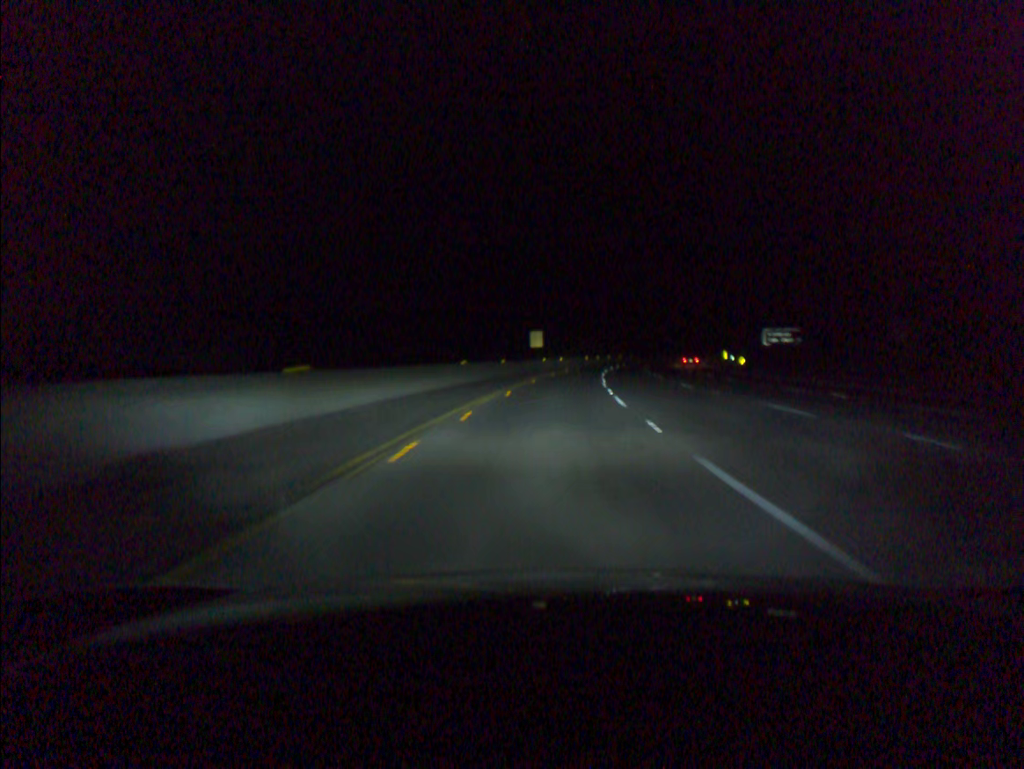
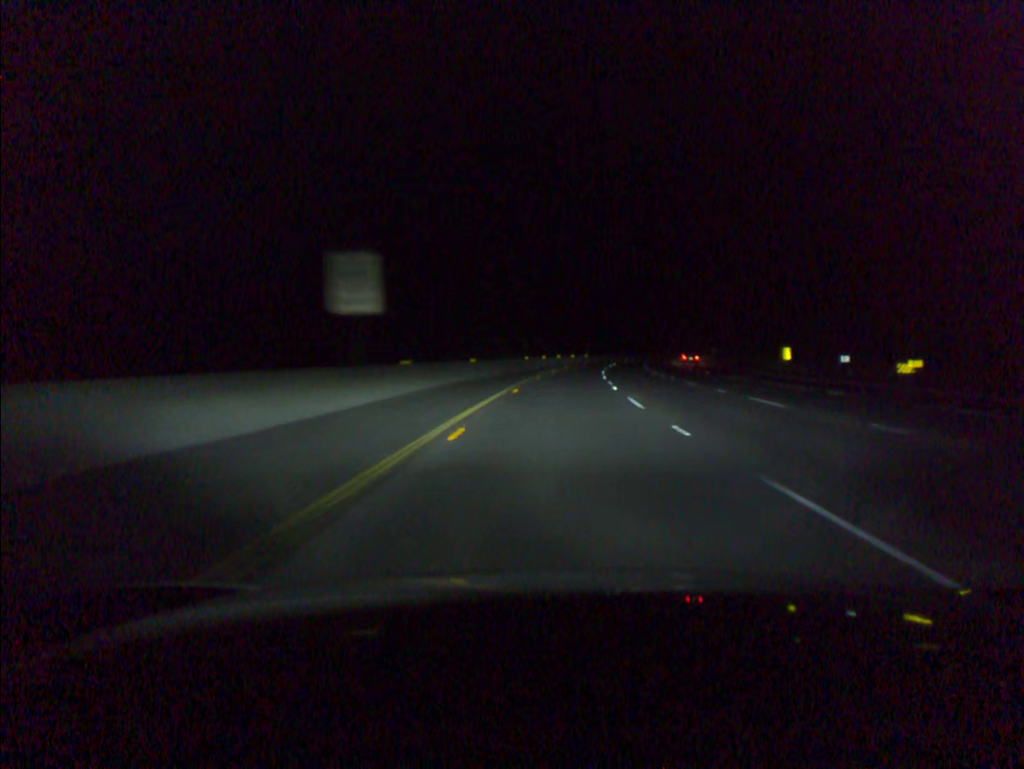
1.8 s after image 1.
(+2.3, +57.9) m; +5°
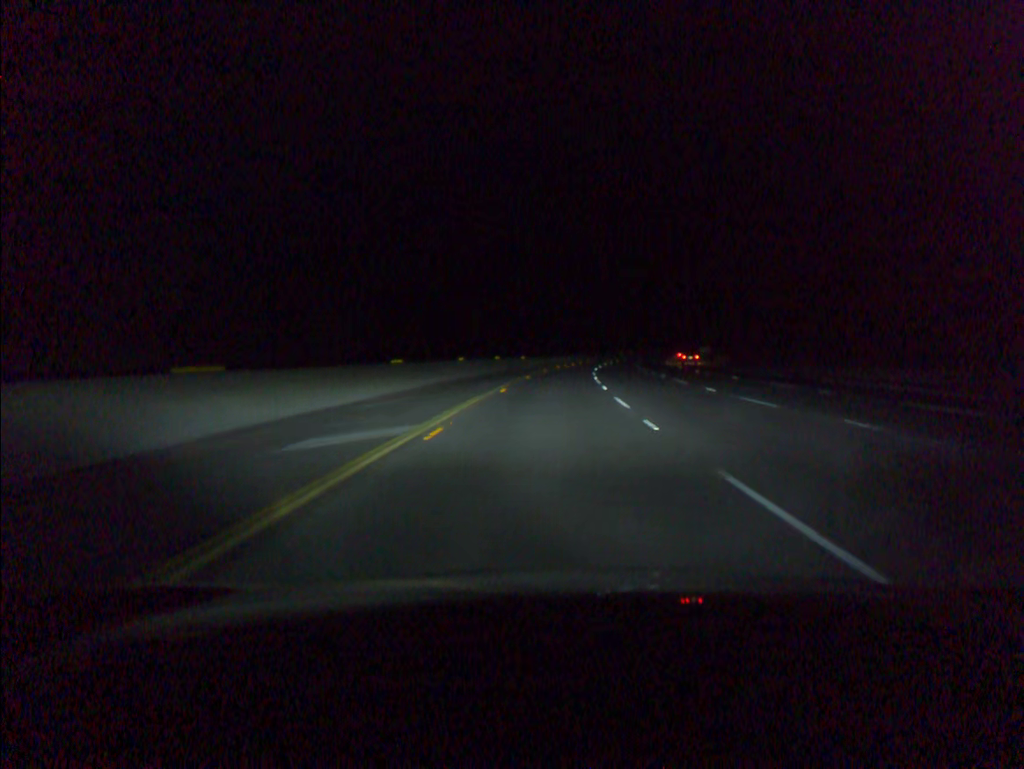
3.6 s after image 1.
(+2.8, +58.1) m; +5°
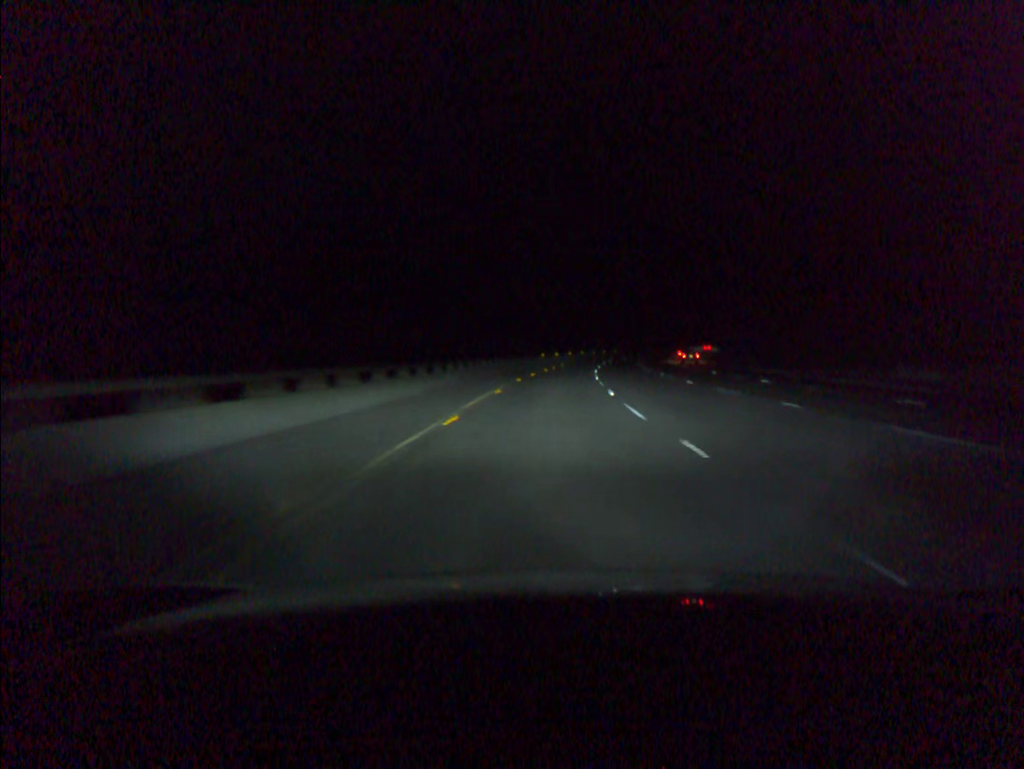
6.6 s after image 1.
(+6.1, +97.1) m; +8°
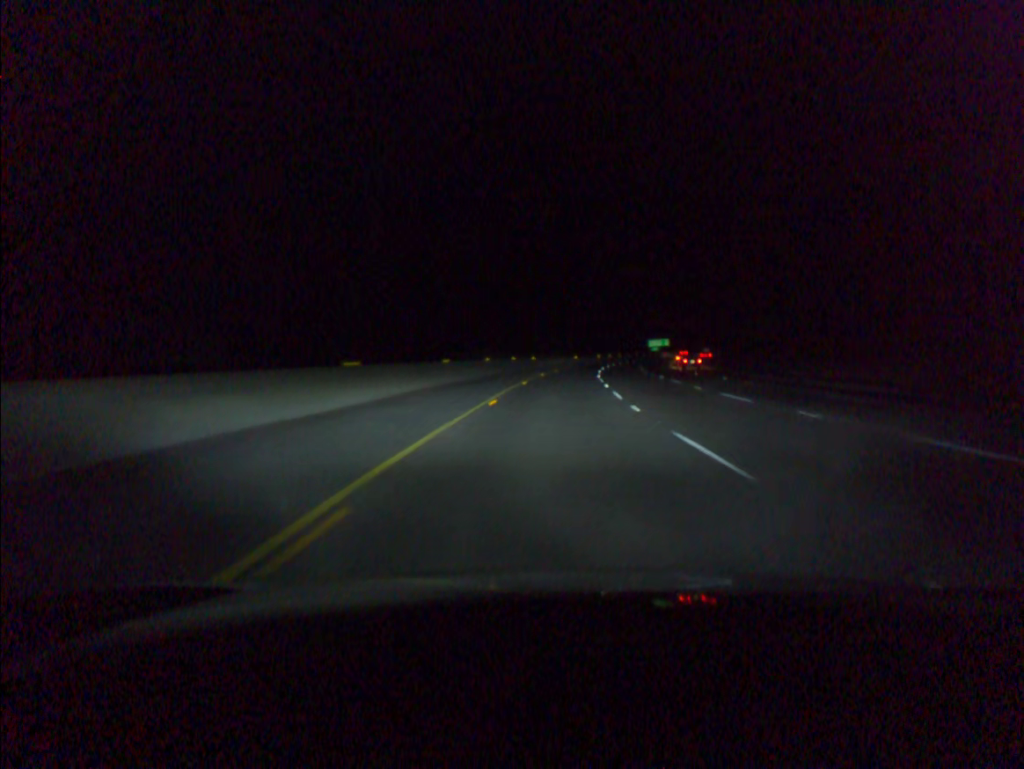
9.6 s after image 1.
(+6.4, +97.6) m; +8°
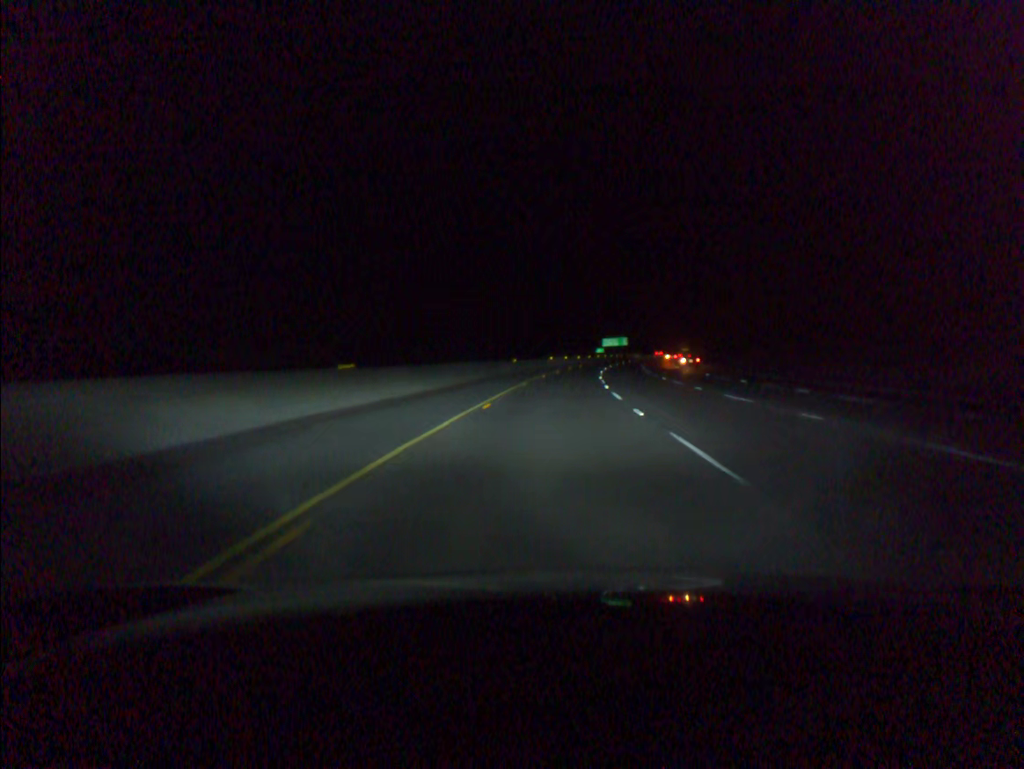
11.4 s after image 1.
(+2.5, +58.8) m; +5°
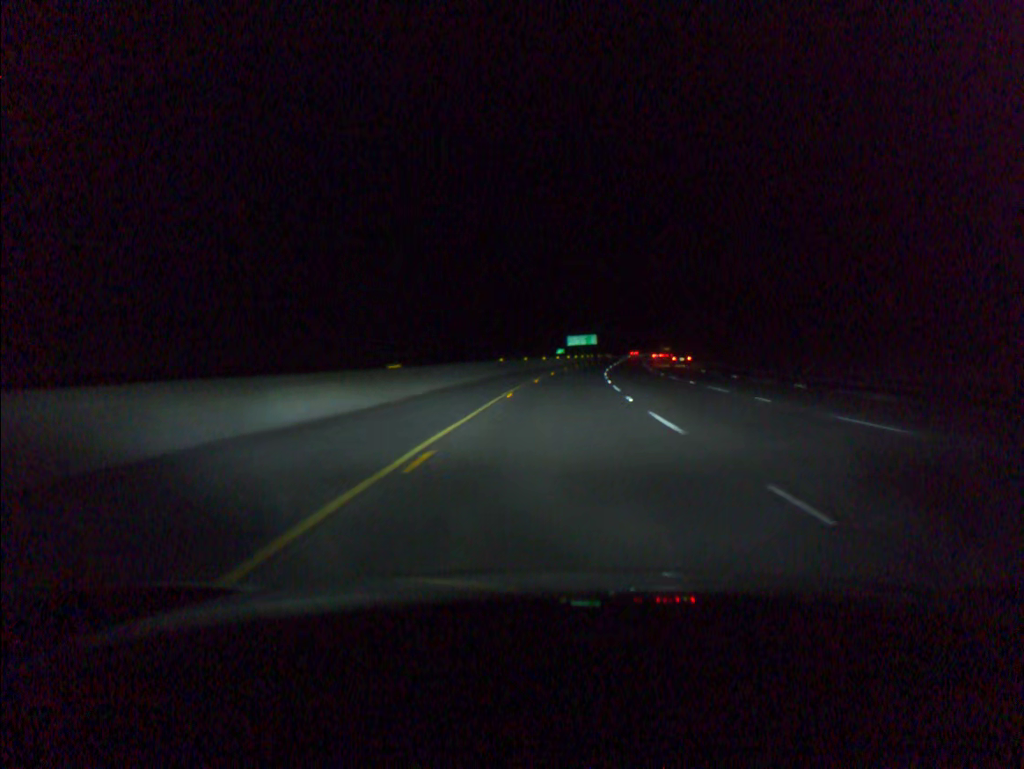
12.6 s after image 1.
(+1.0, +39.2) m; +3°
